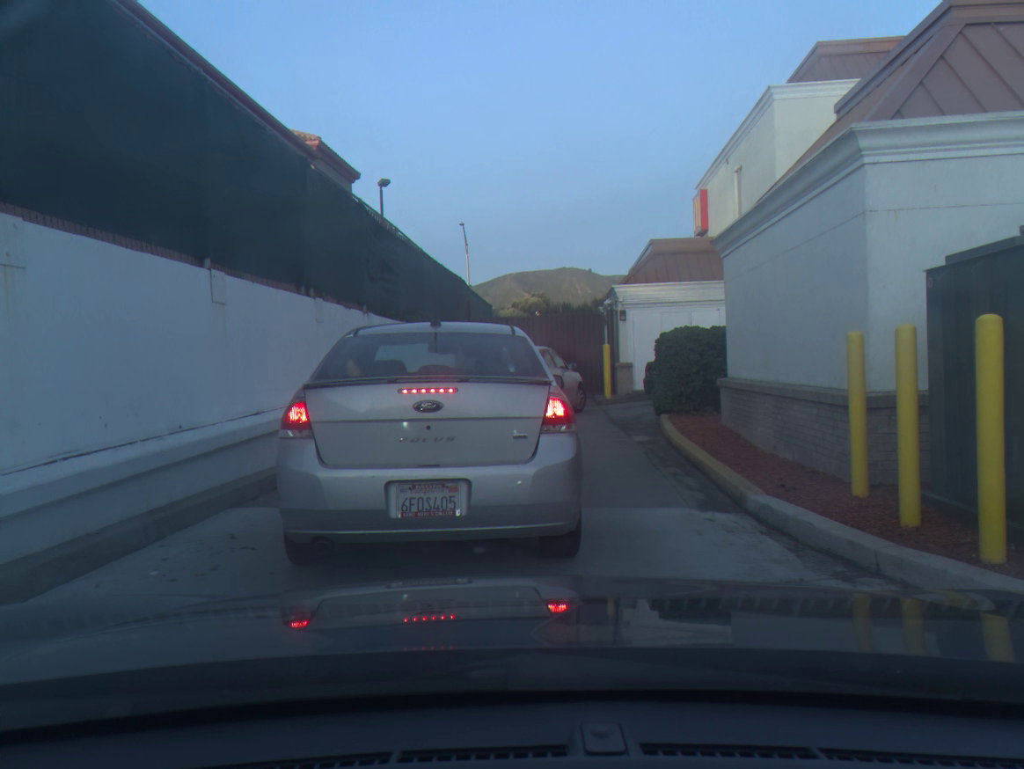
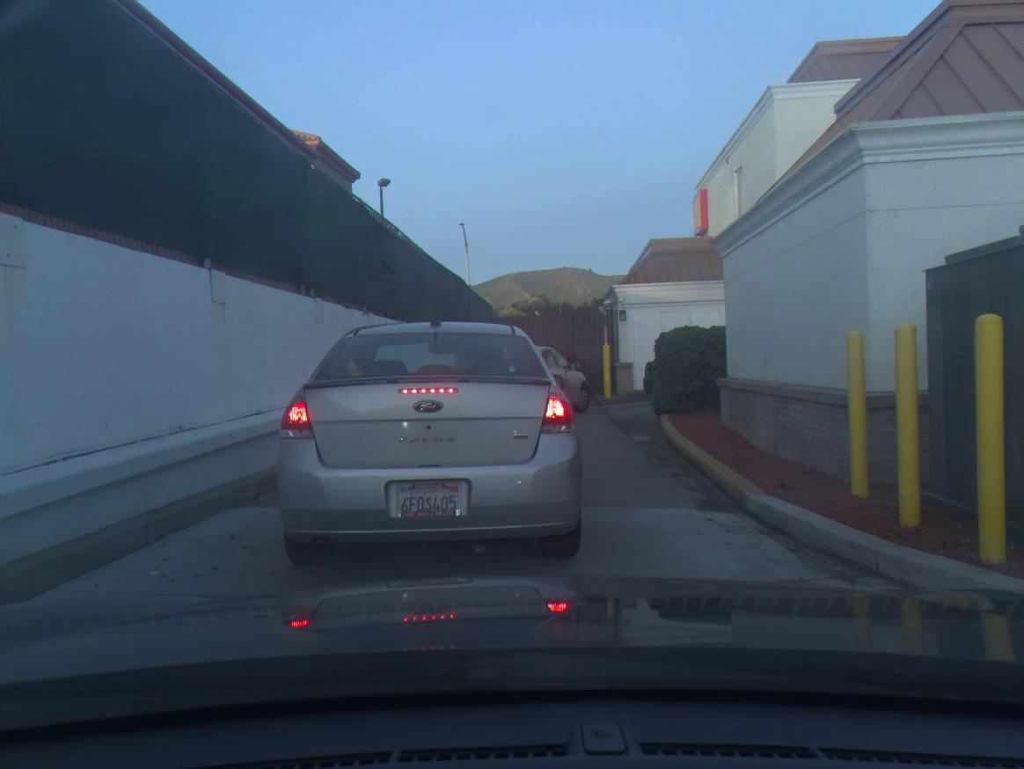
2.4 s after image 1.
(0.0, 0.0) m; 0°
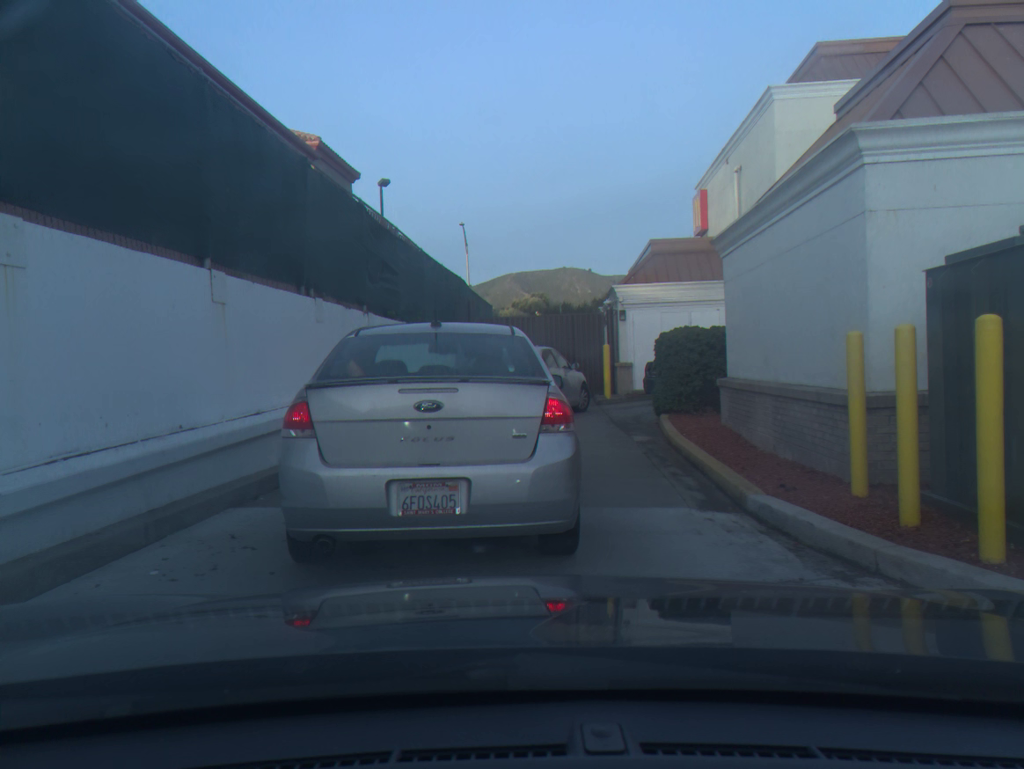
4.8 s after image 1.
(0.0, 0.0) m; 0°
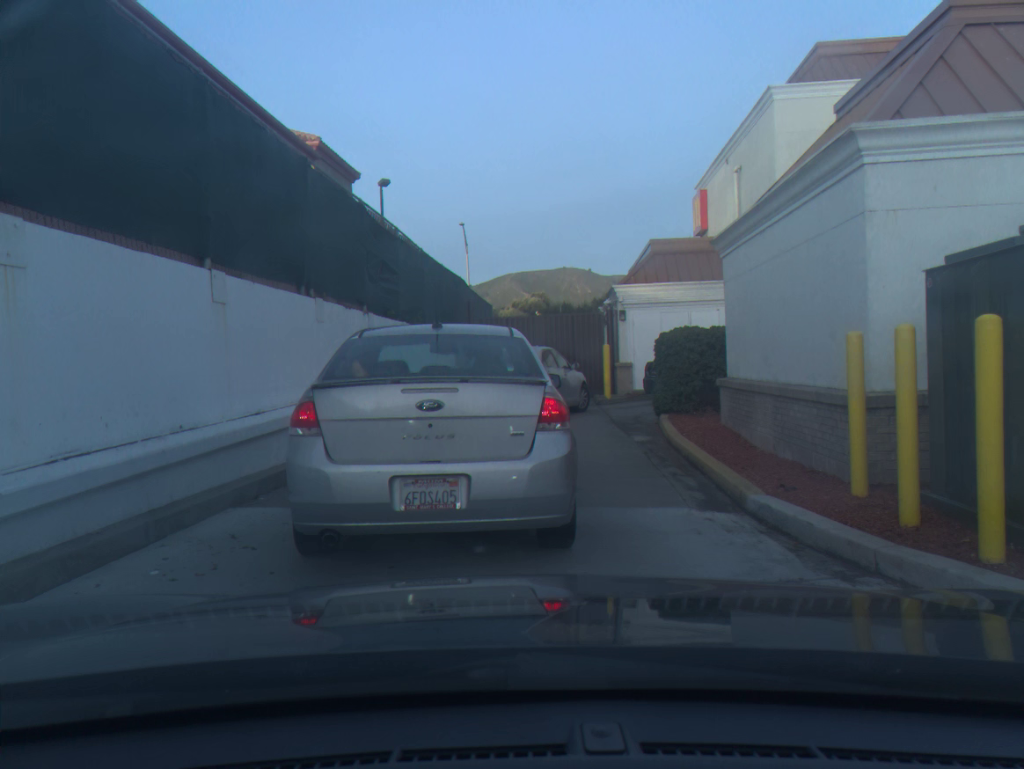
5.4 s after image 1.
(0.0, 0.0) m; 0°
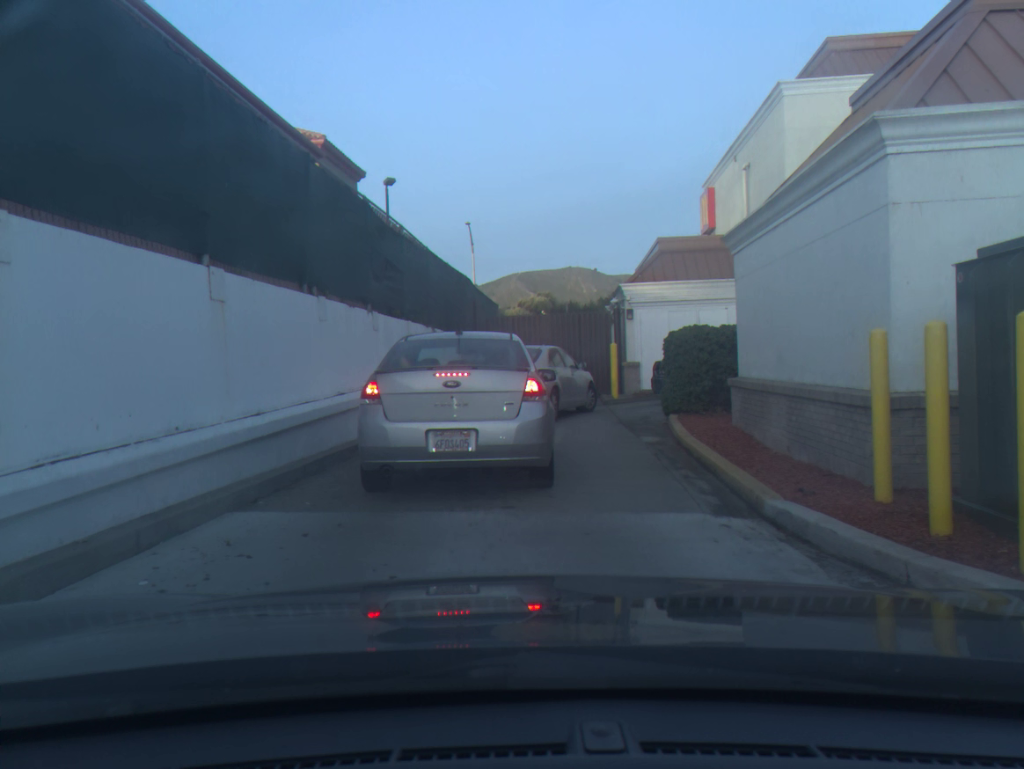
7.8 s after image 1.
(0.0, +0.3) m; 0°
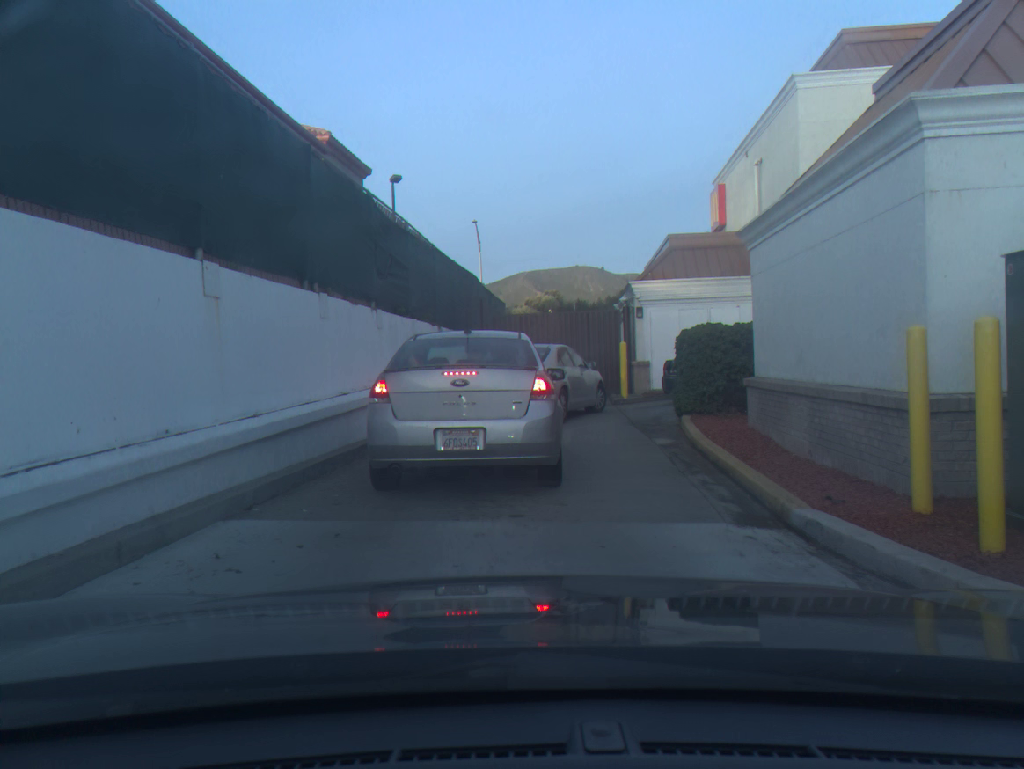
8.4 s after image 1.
(0.0, +0.3) m; 0°
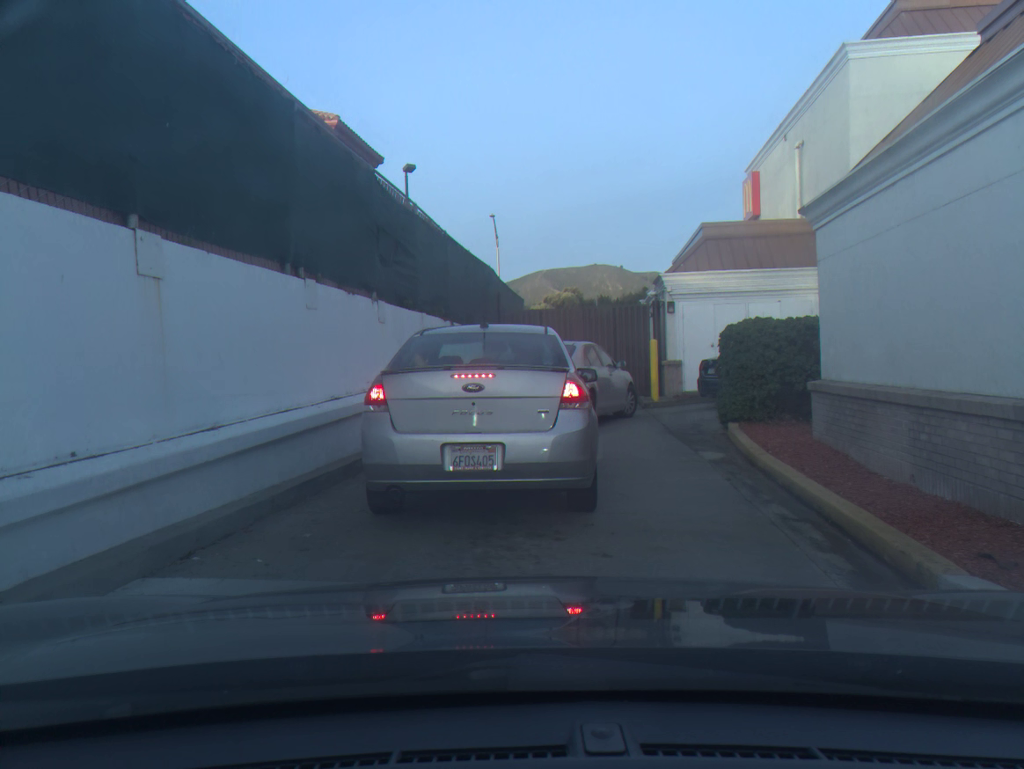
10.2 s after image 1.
(0.0, +1.6) m; -1°
